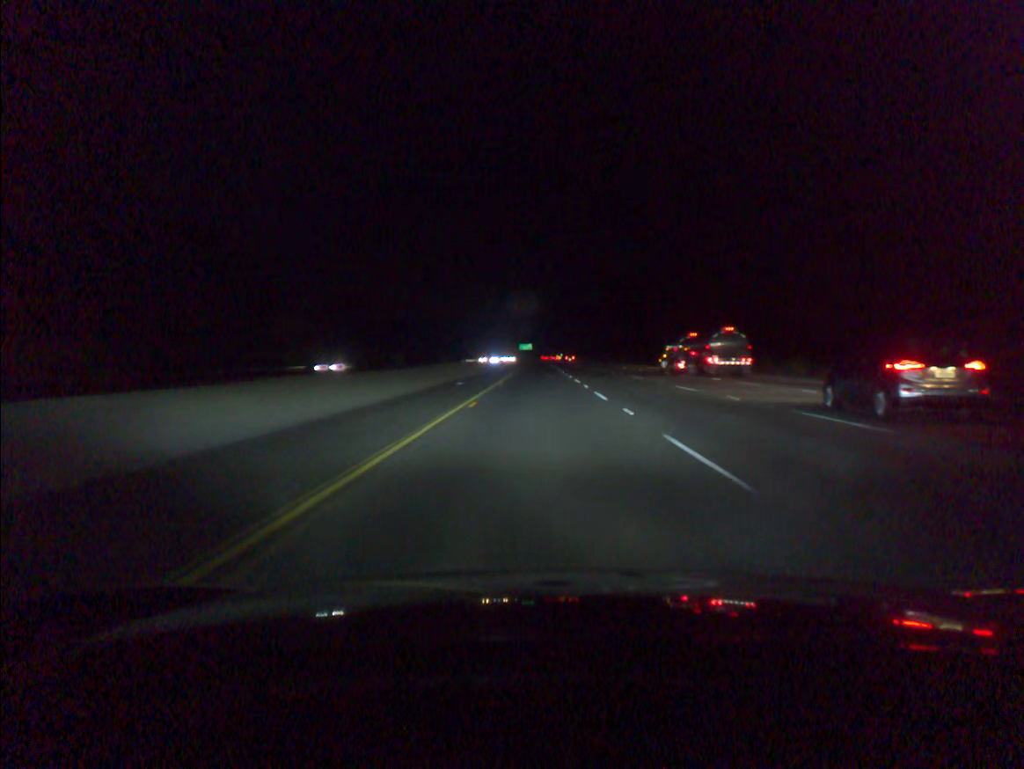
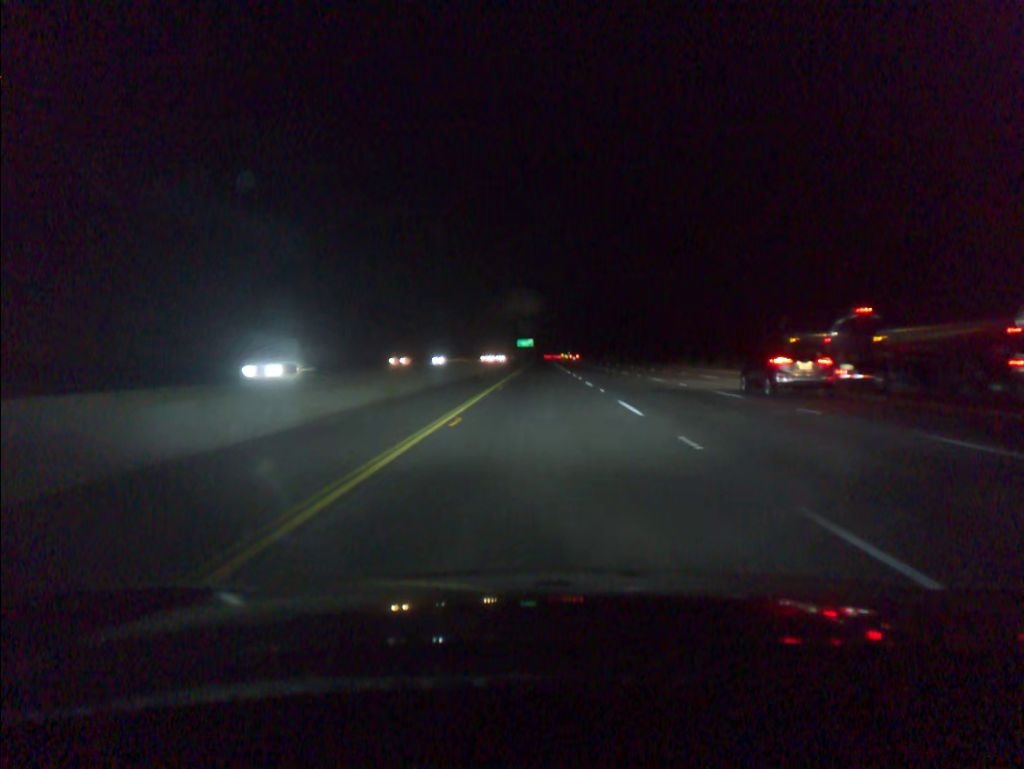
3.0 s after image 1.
(-0.4, +92.9) m; 0°
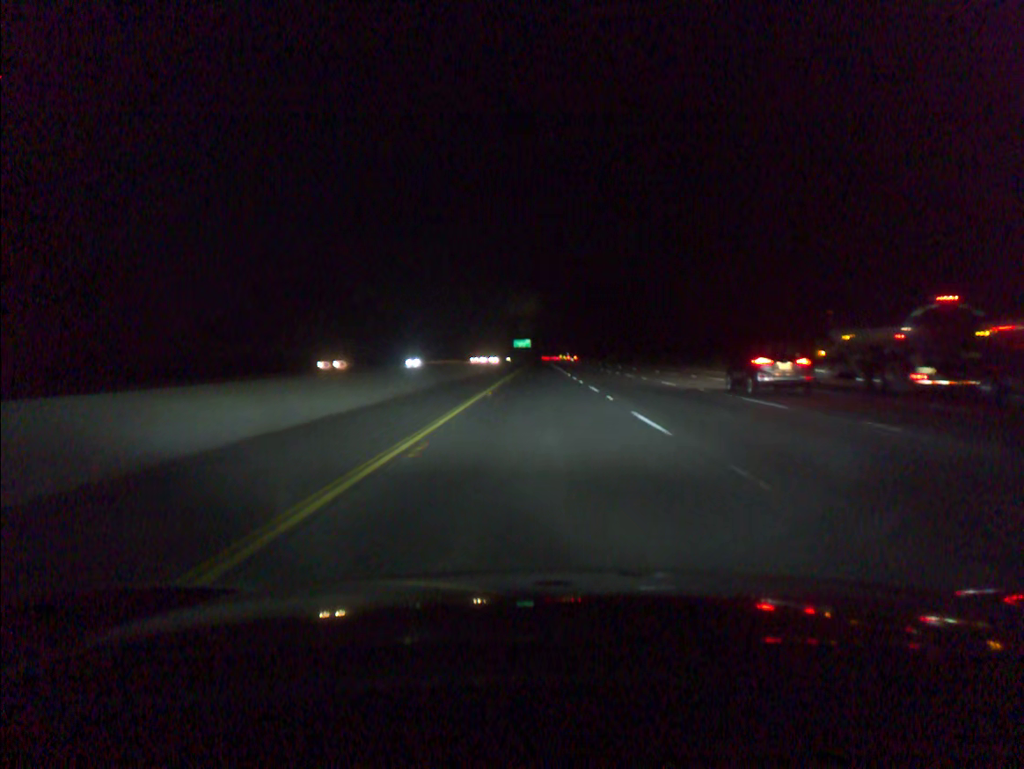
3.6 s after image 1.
(0.0, +18.6) m; 0°
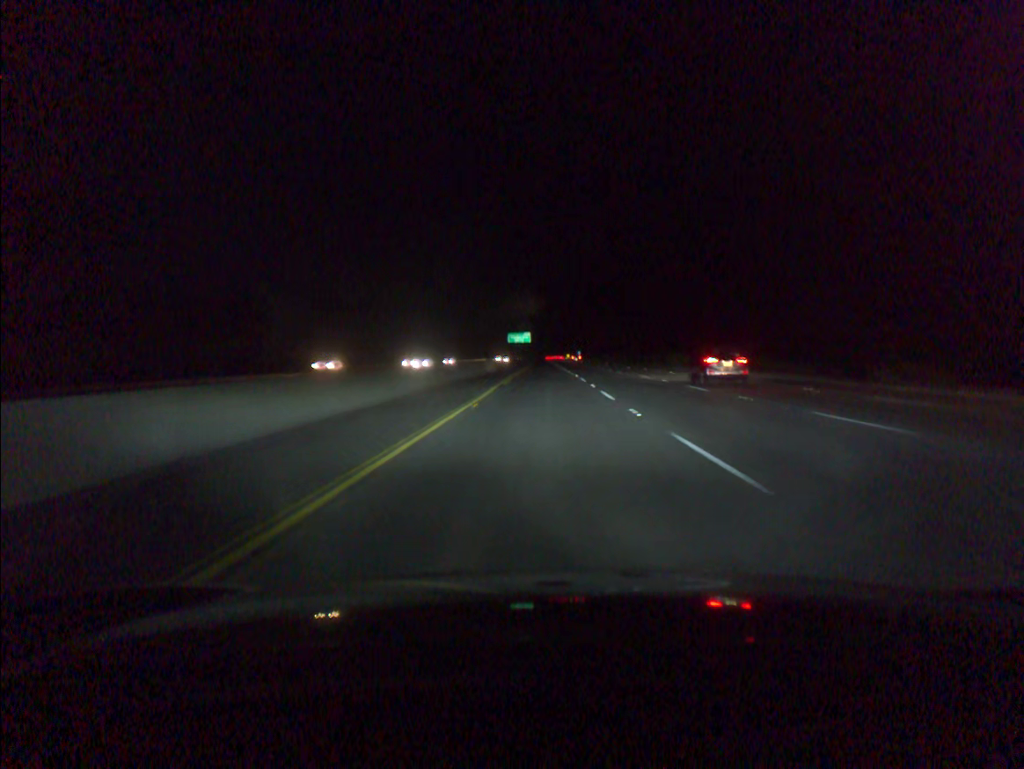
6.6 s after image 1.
(-0.1, +92.9) m; 0°
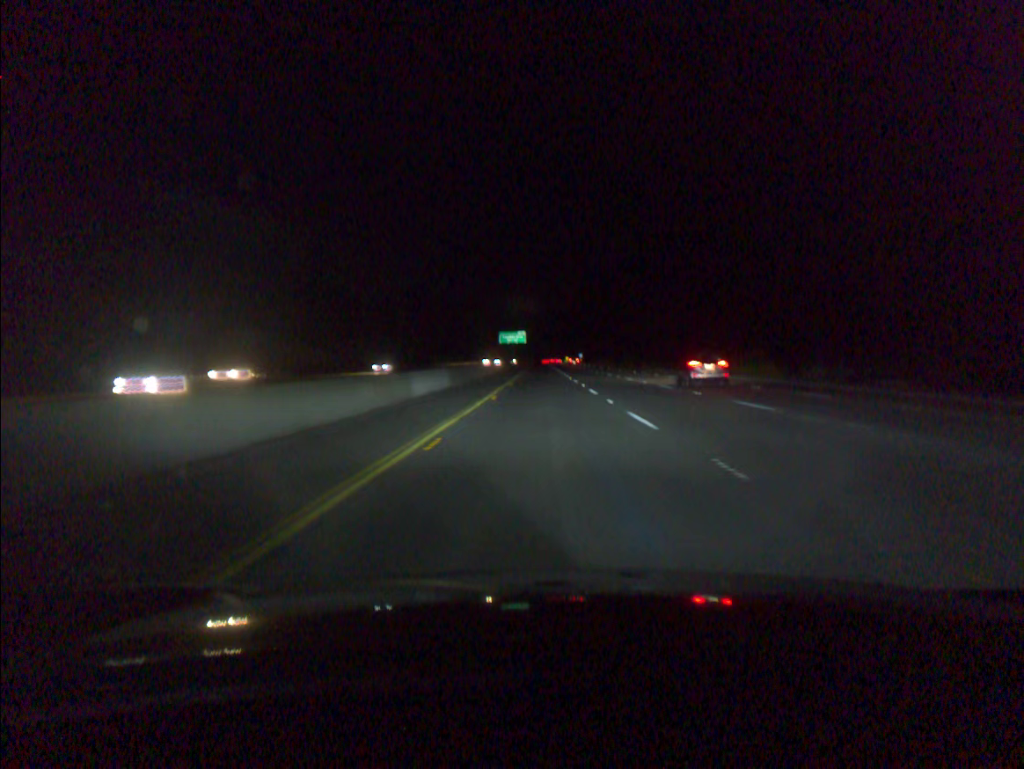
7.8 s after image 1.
(+0.1, +37.1) m; 0°
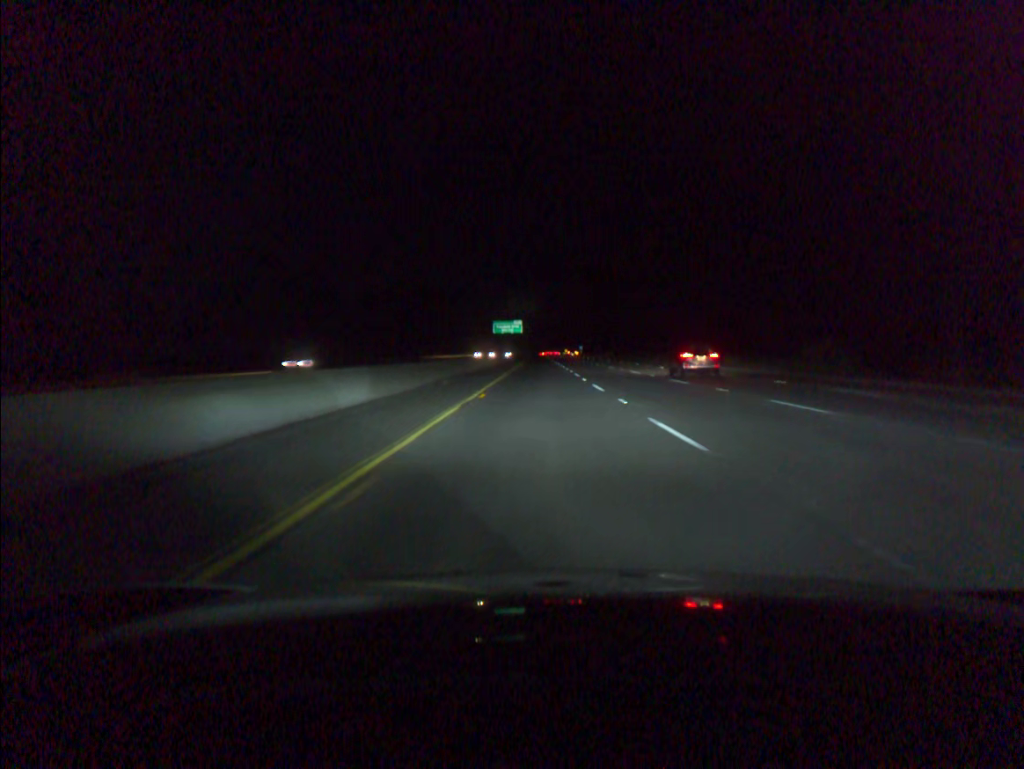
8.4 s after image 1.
(0.0, +18.6) m; 0°
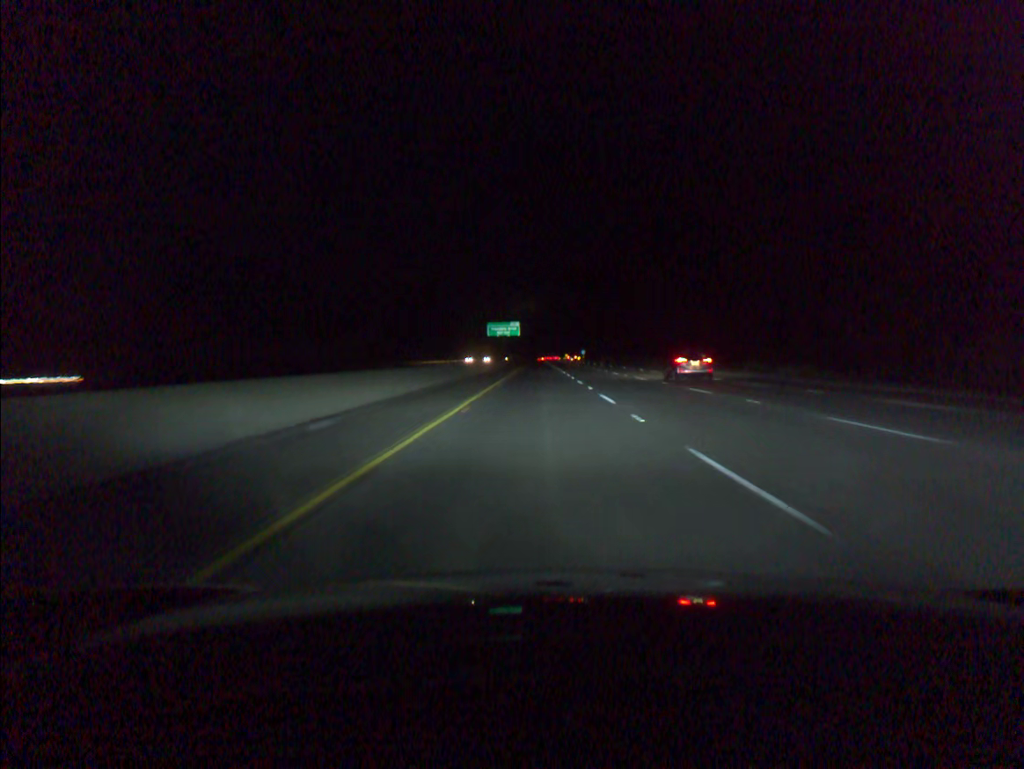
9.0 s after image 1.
(0.0, +18.6) m; 0°
